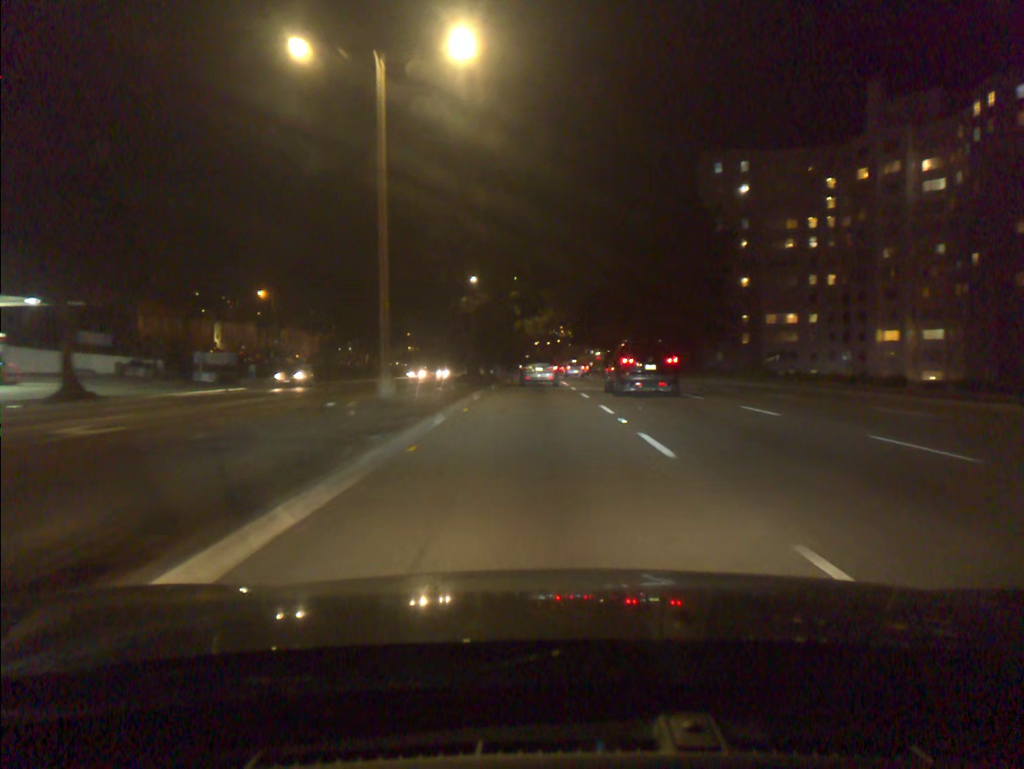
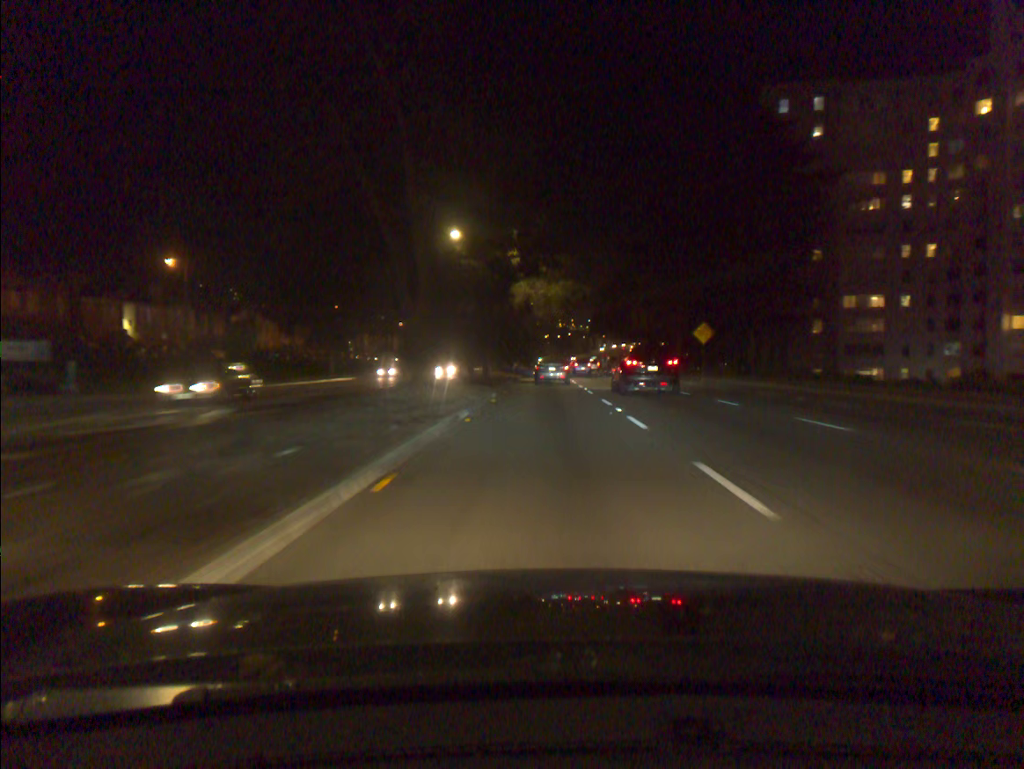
(-0.2, +25.4) m; -1°
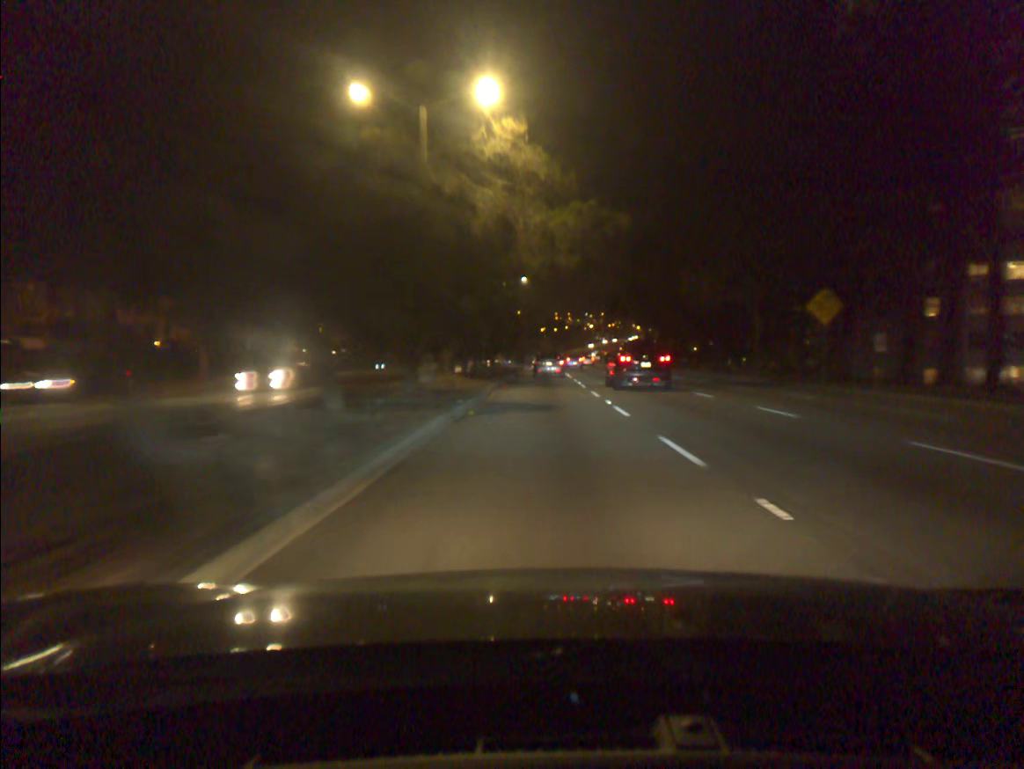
(+0.1, +27.3) m; 0°
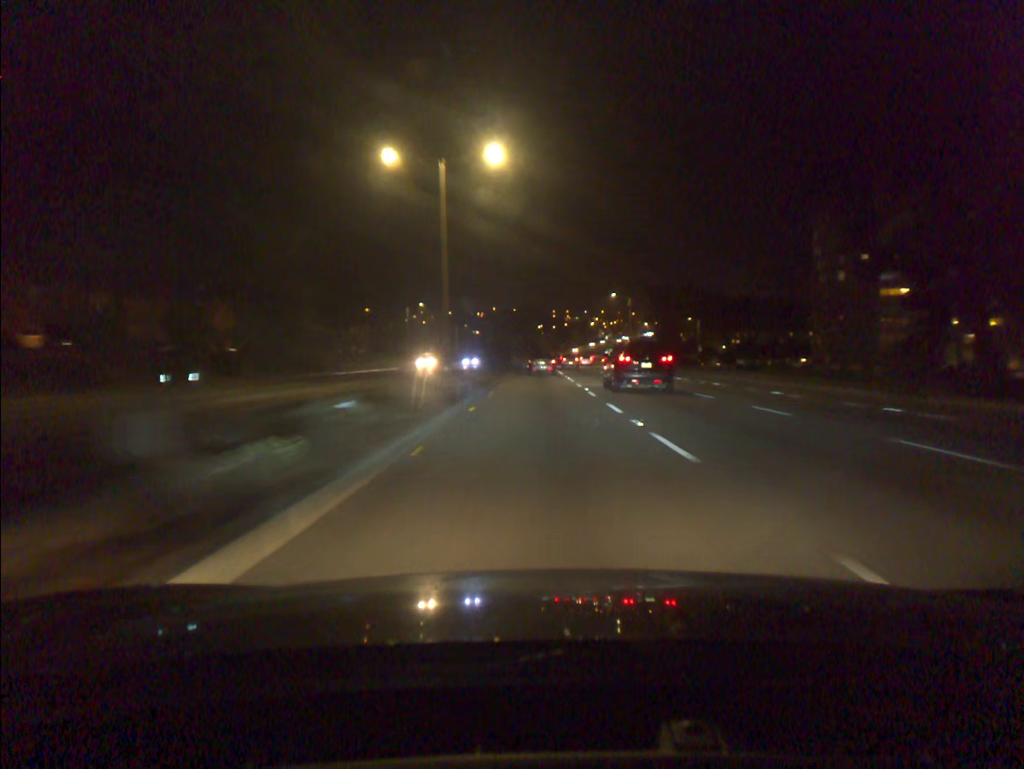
(0.0, +51.2) m; 0°
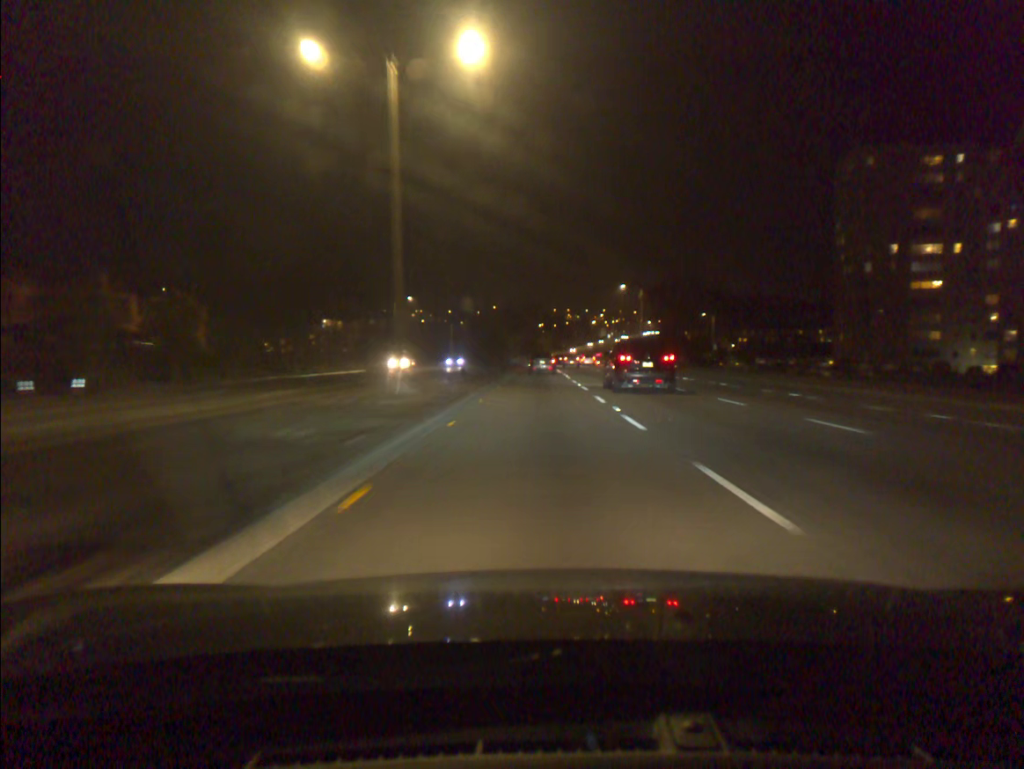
(0.0, +11.0) m; 0°
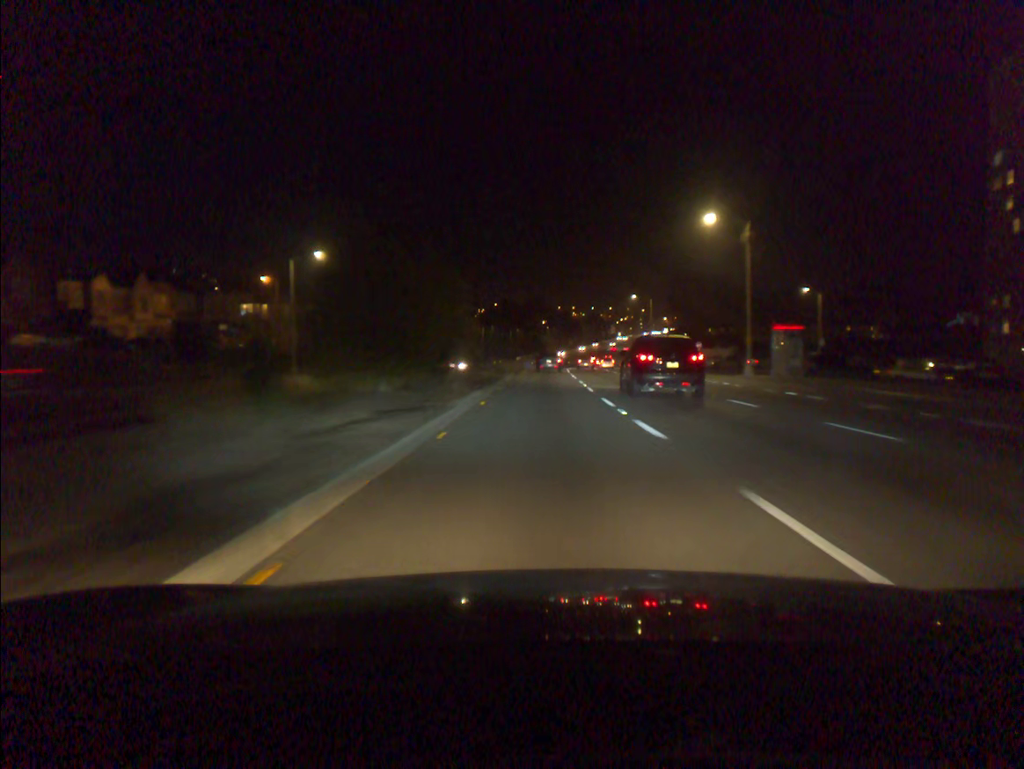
(-0.2, +45.8) m; 0°
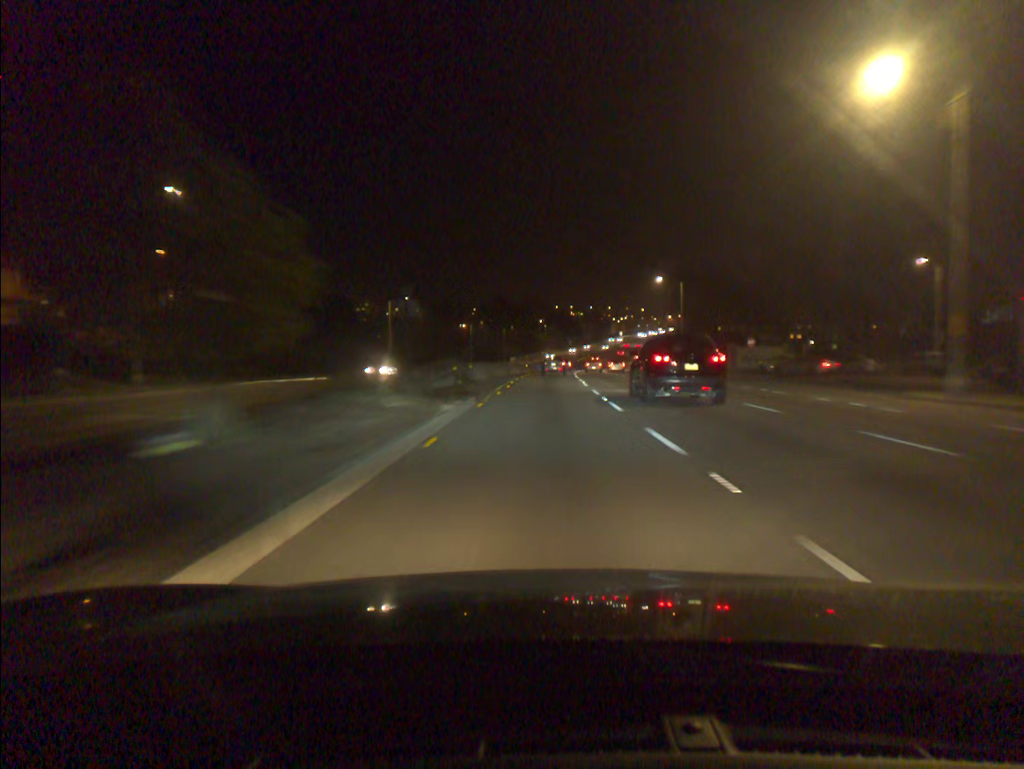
(0.0, +23.9) m; 0°
